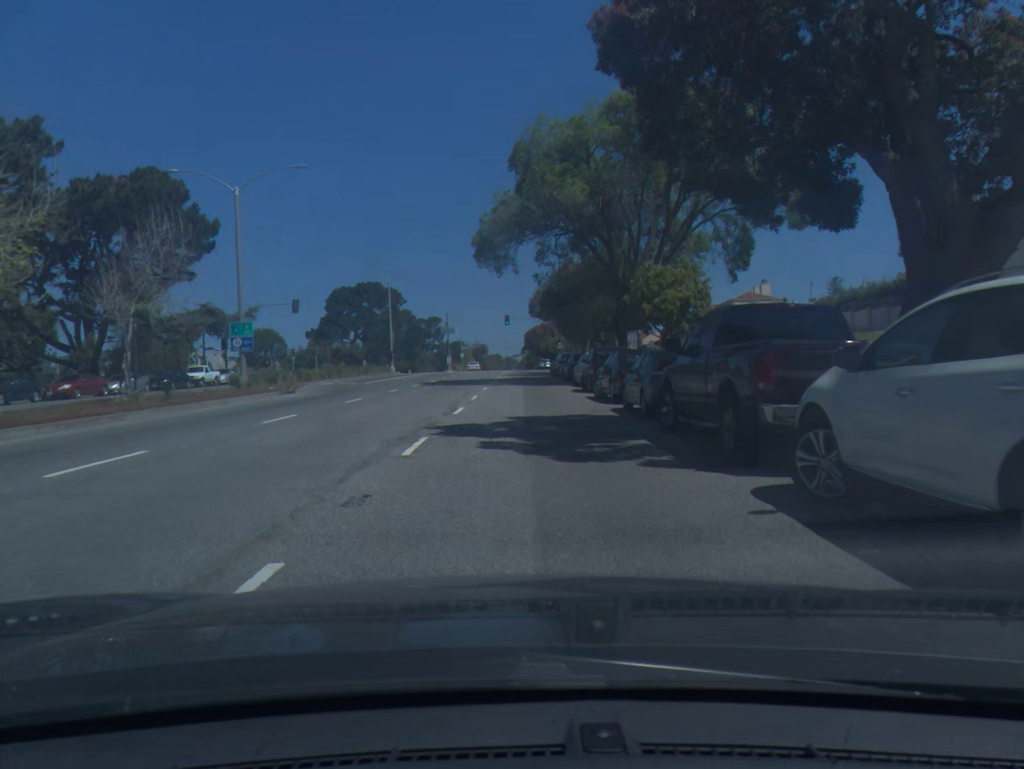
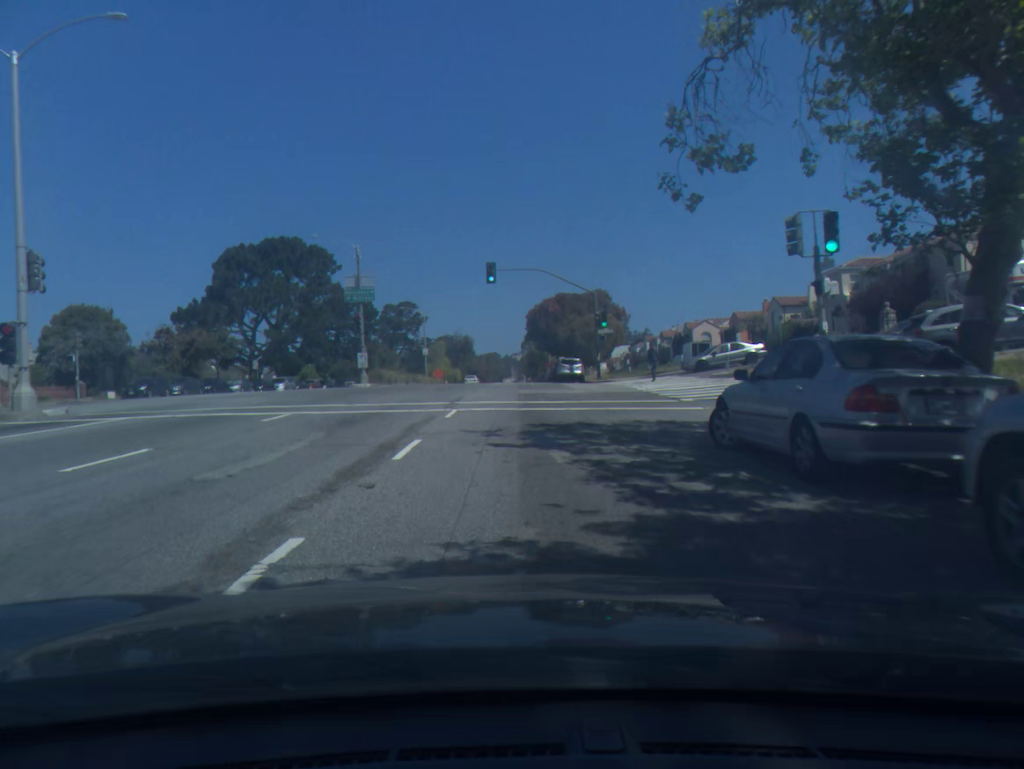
(0.0, +56.9) m; 0°
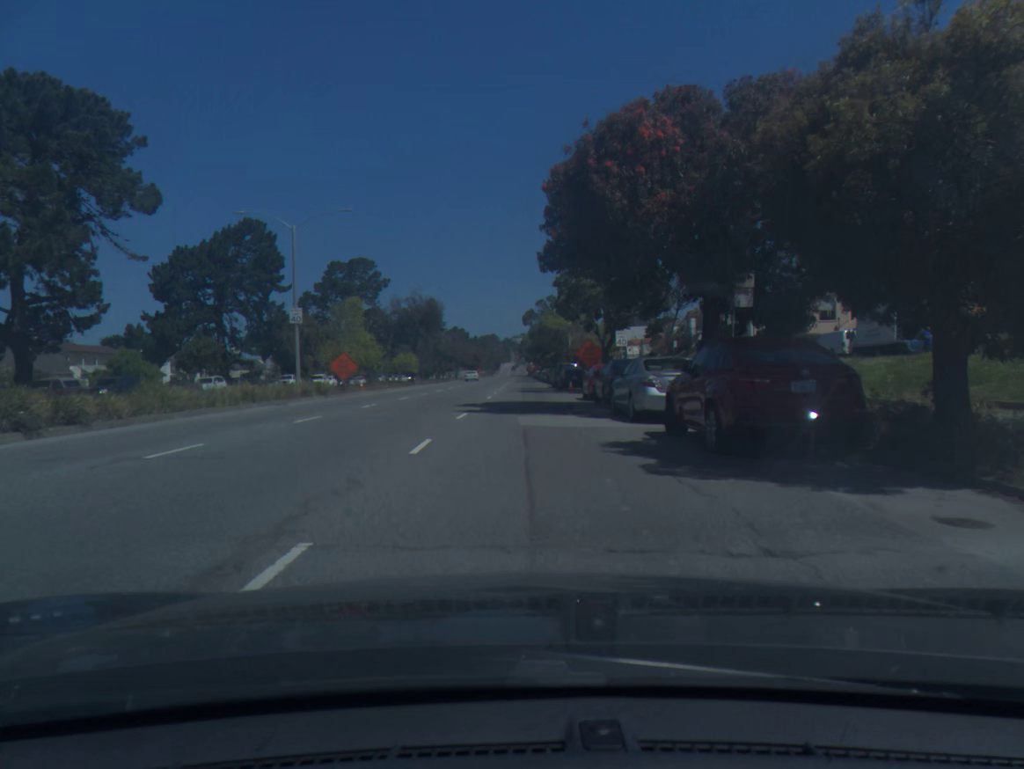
(0.0, +52.7) m; 0°
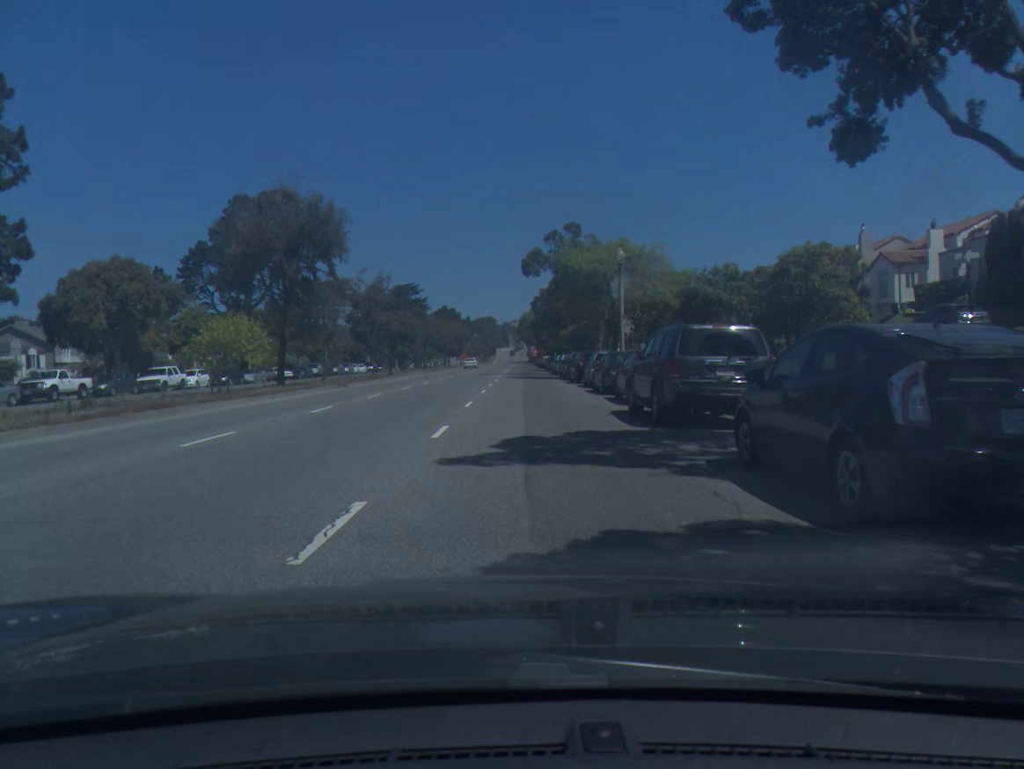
(0.0, +42.4) m; 0°
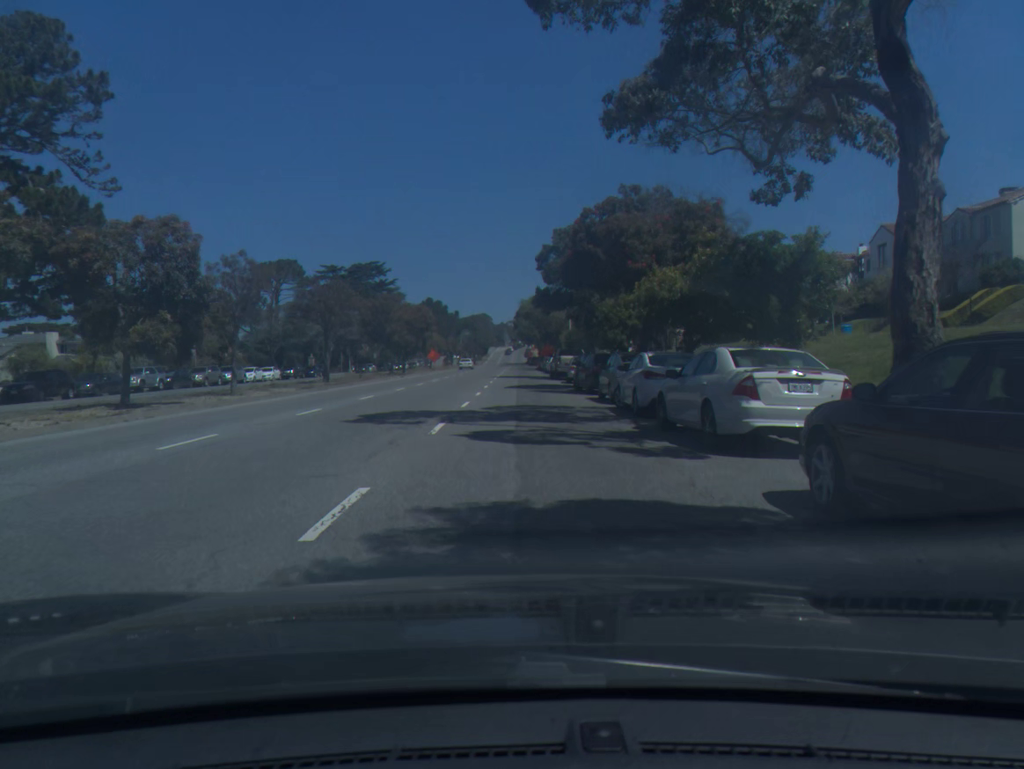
(+0.1, +43.8) m; 0°
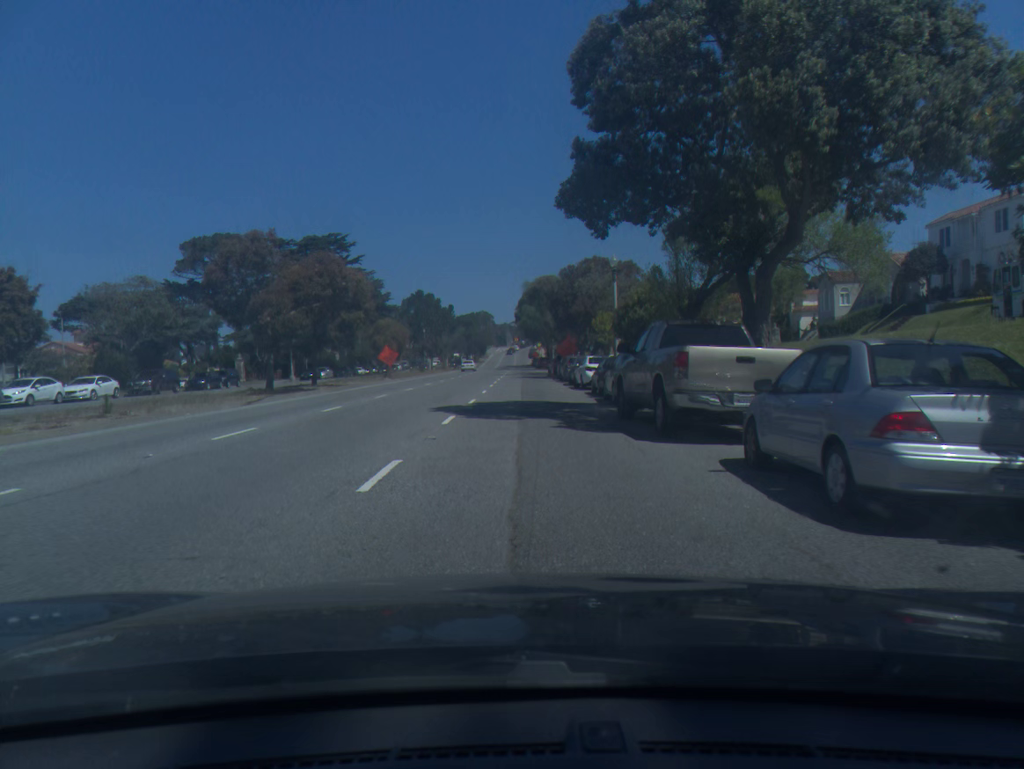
(0.0, +33.5) m; 0°
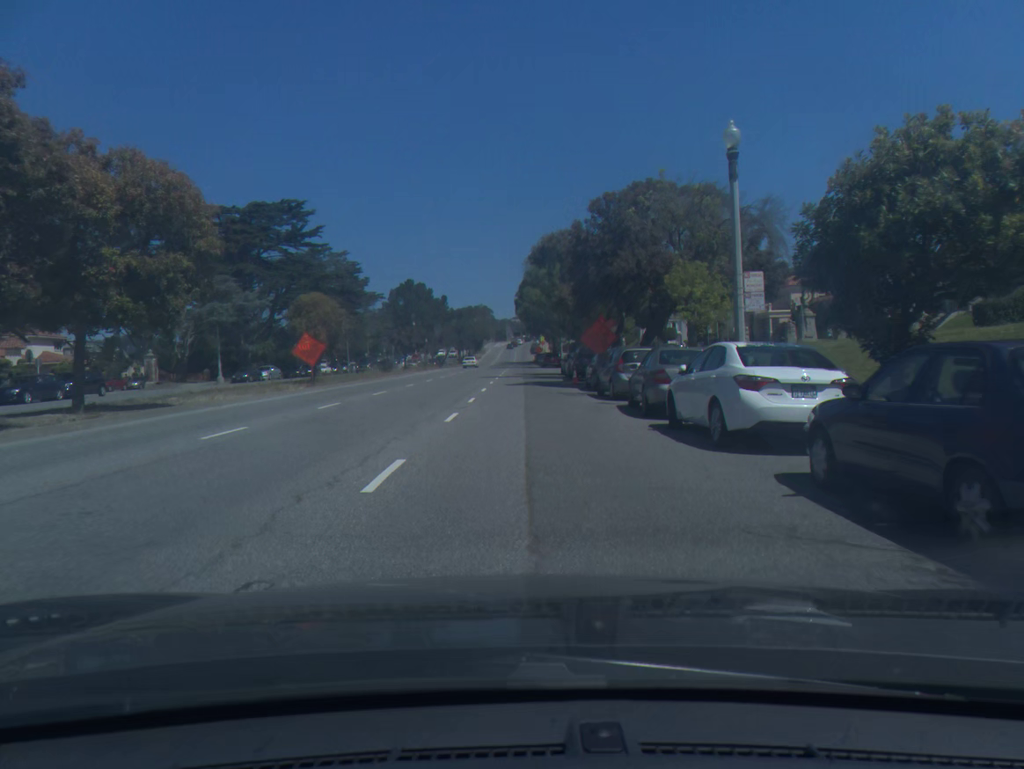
(0.0, +22.5) m; 0°
